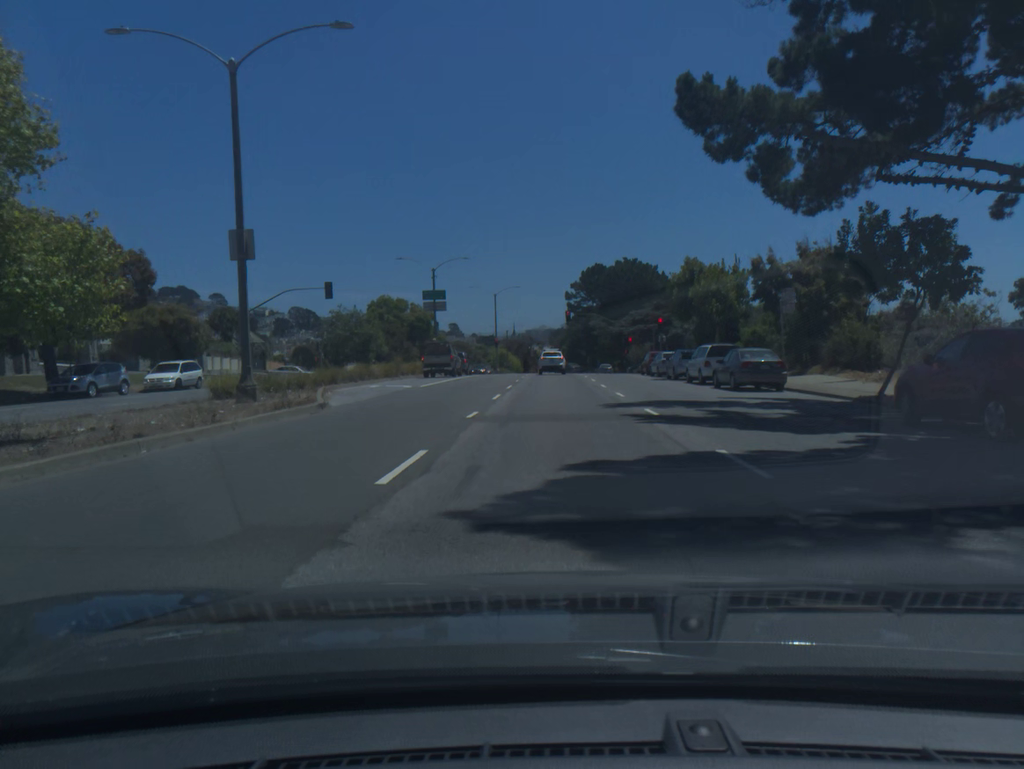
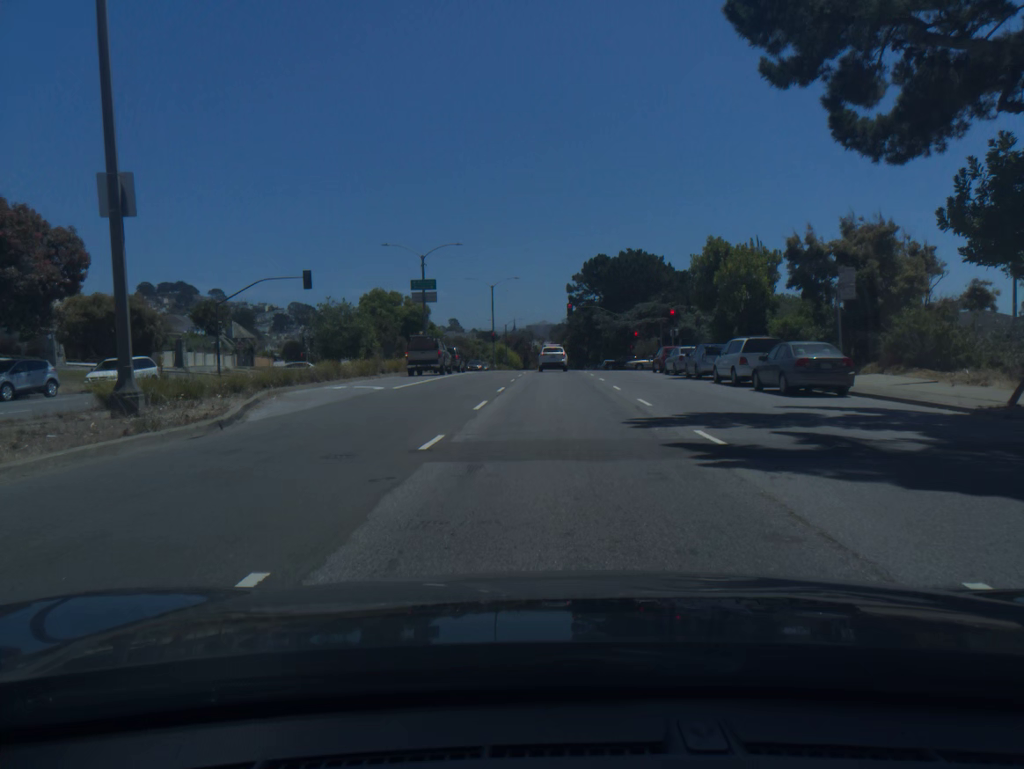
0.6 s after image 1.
(0.0, +5.8) m; 0°
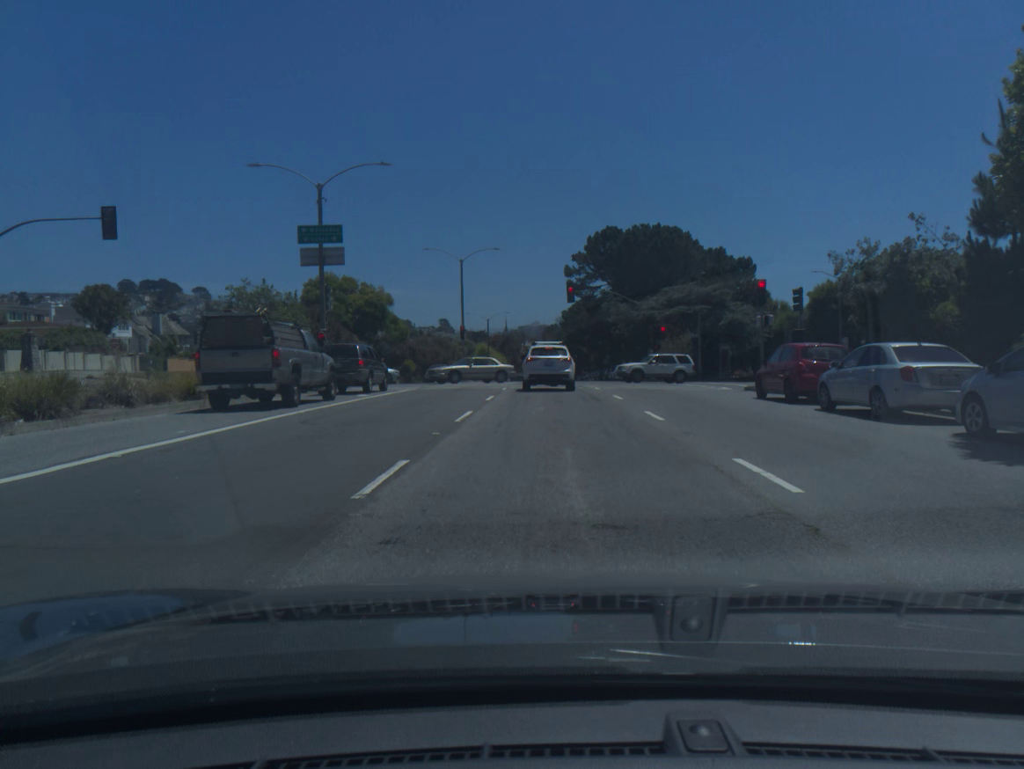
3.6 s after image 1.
(+0.1, +24.9) m; 0°
